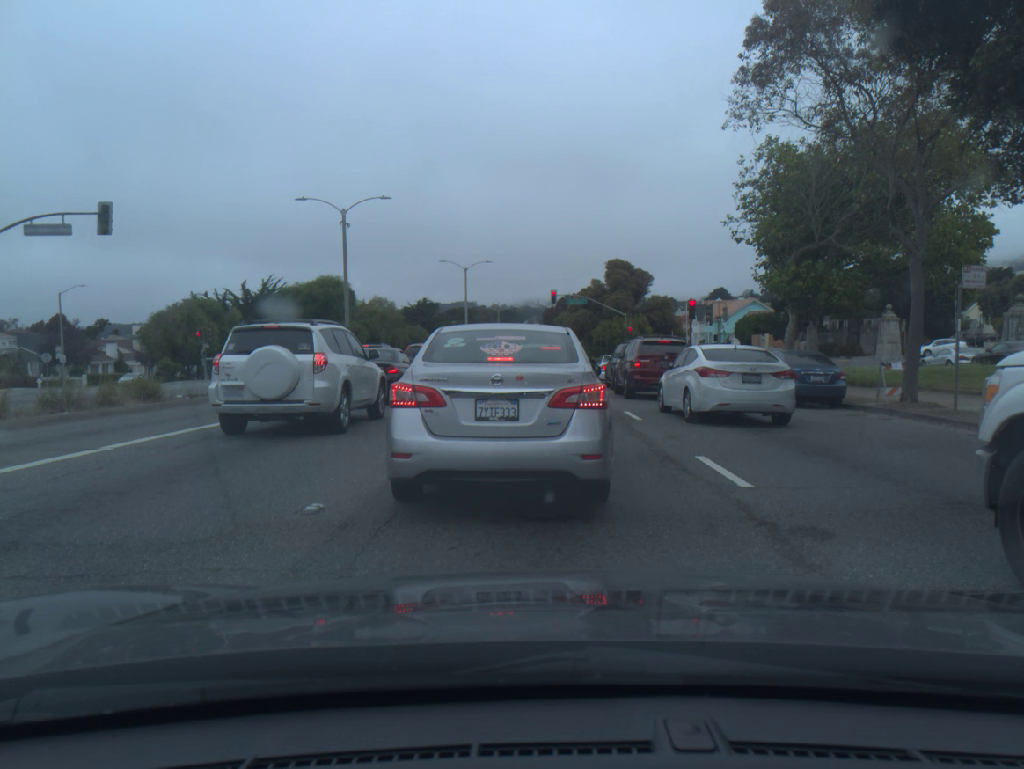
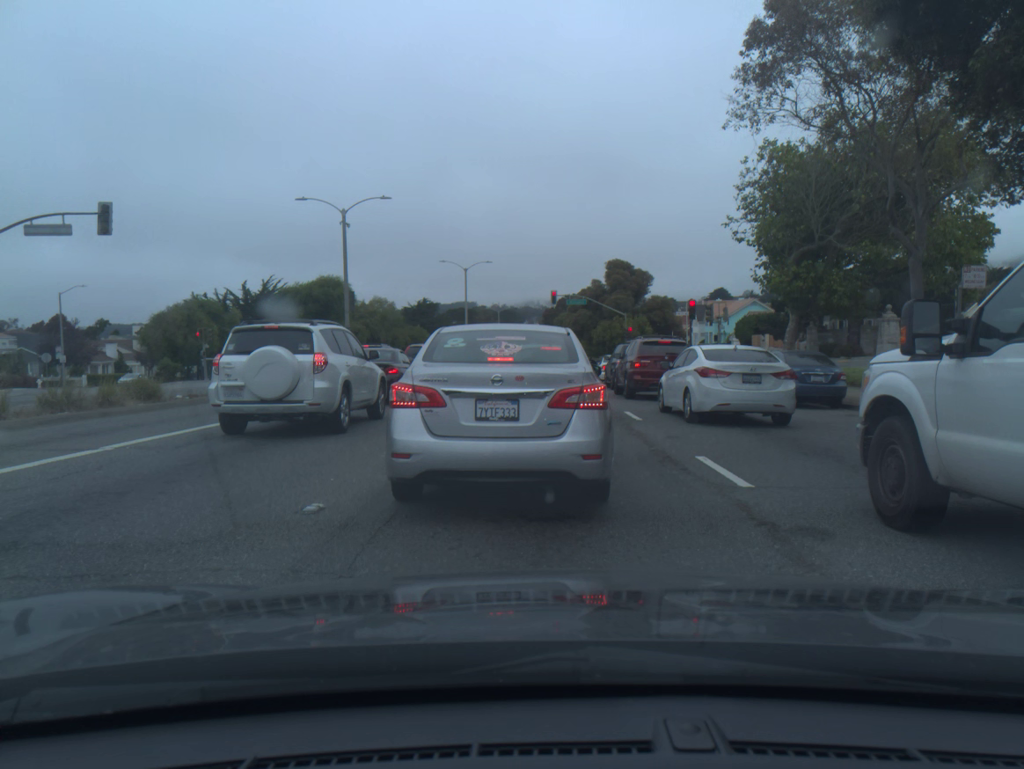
(0.0, 0.0) m; 0°
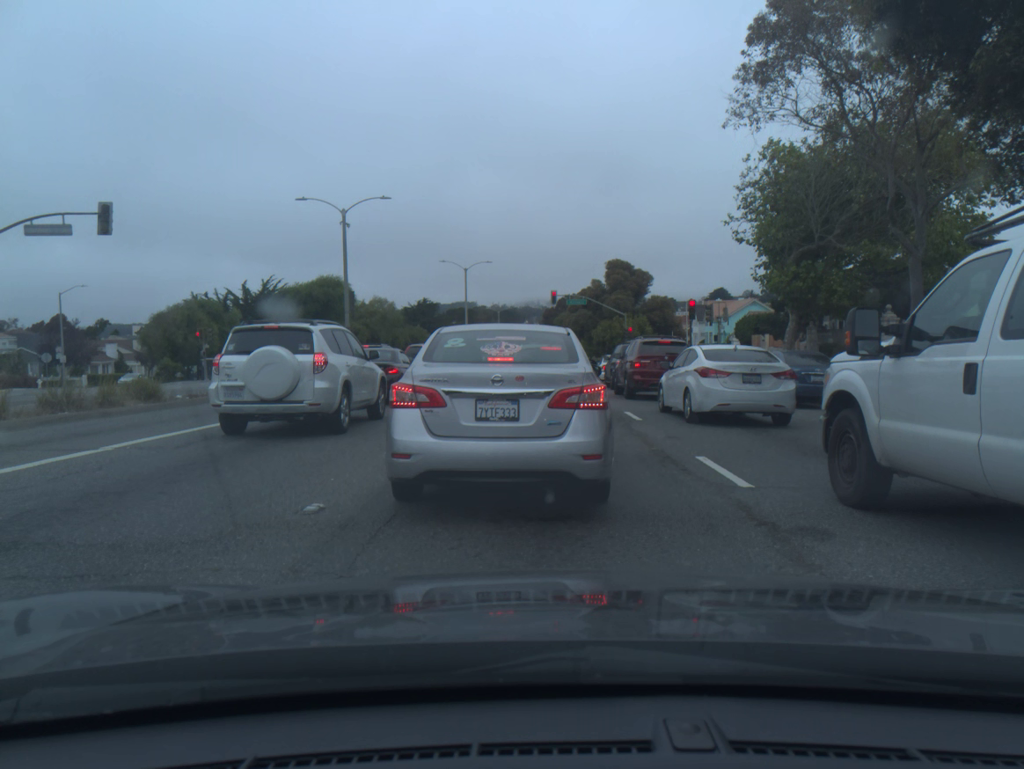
(0.0, 0.0) m; 0°
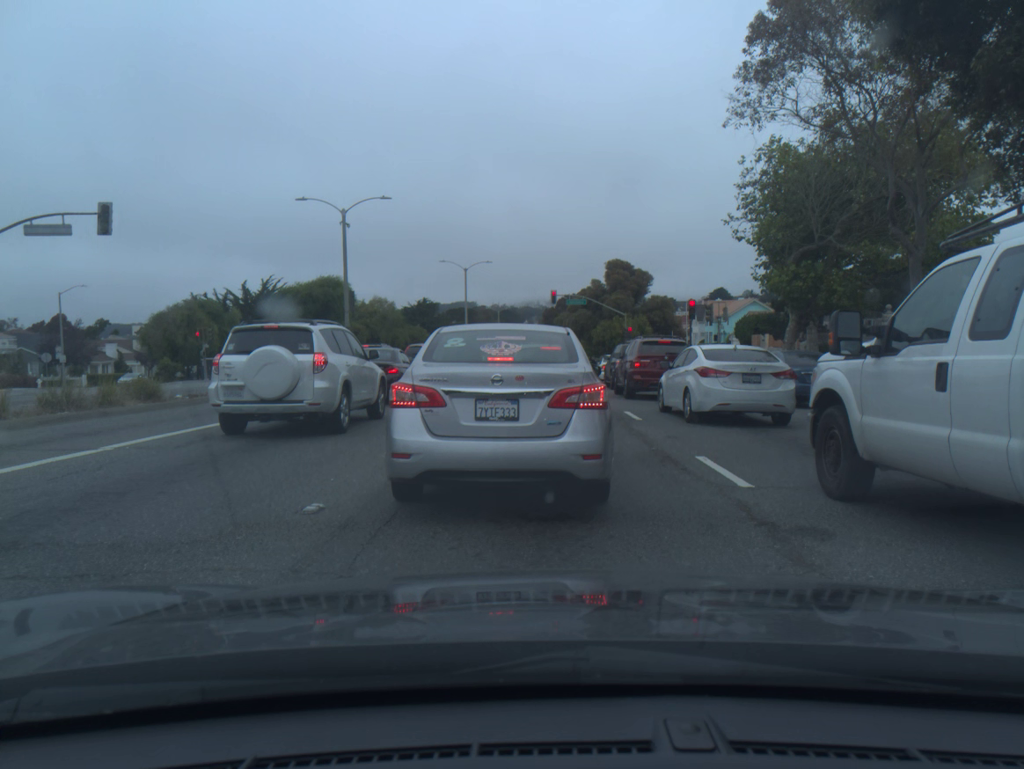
(0.0, 0.0) m; 0°
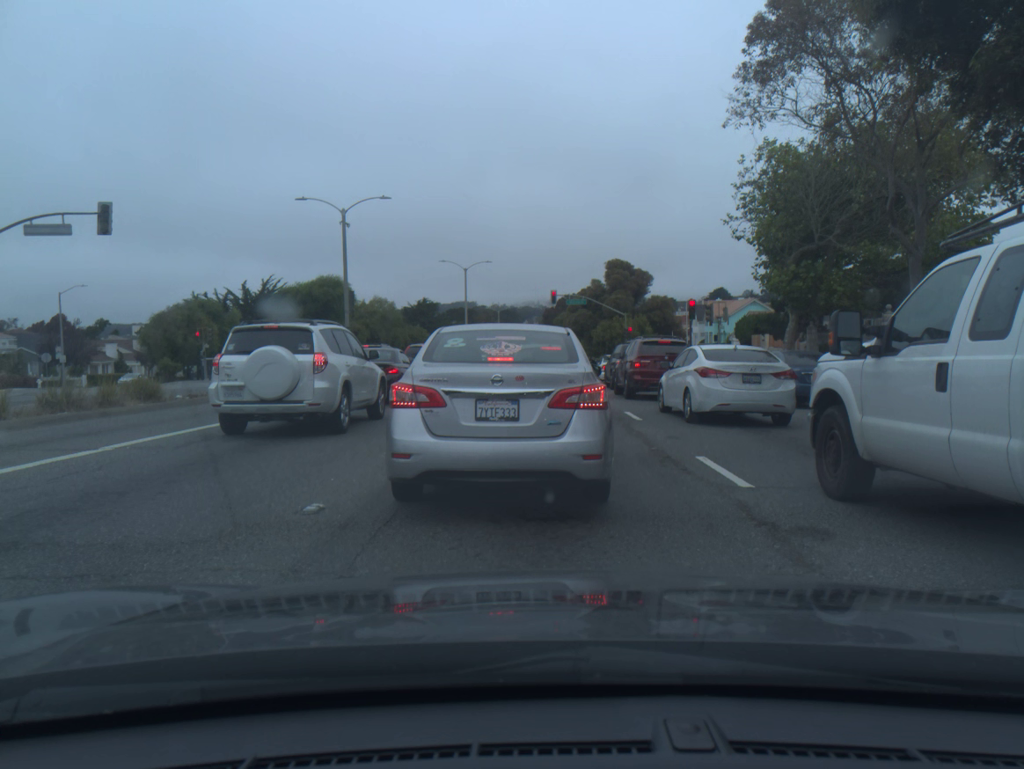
(0.0, 0.0) m; 0°
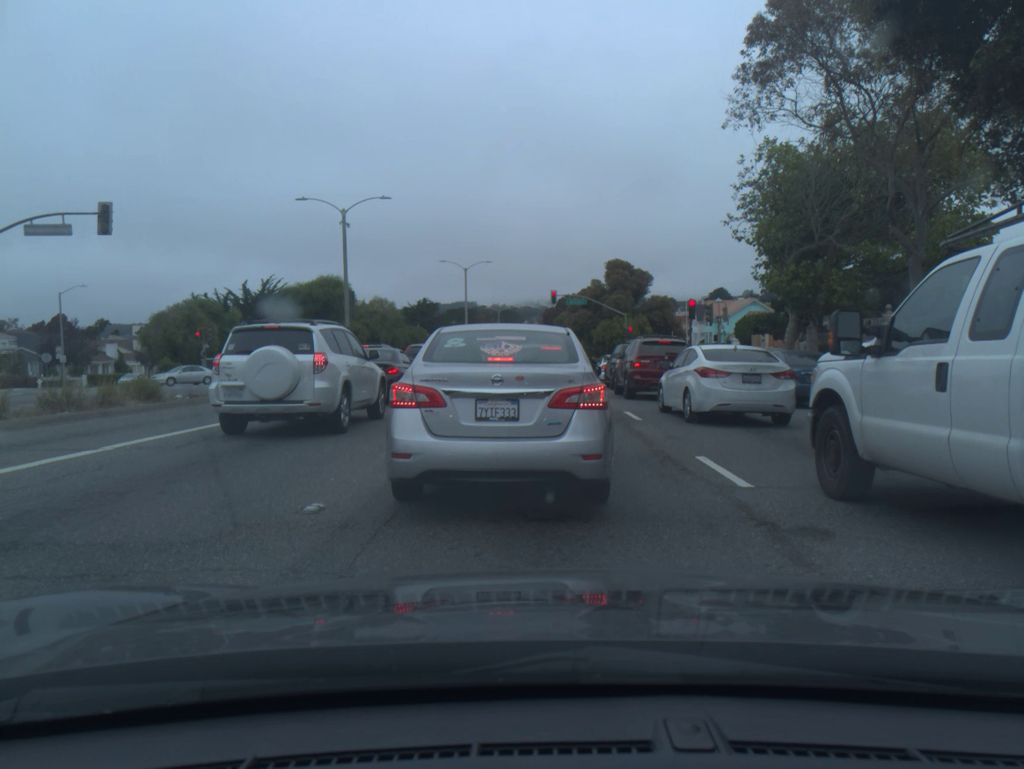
(0.0, 0.0) m; 0°
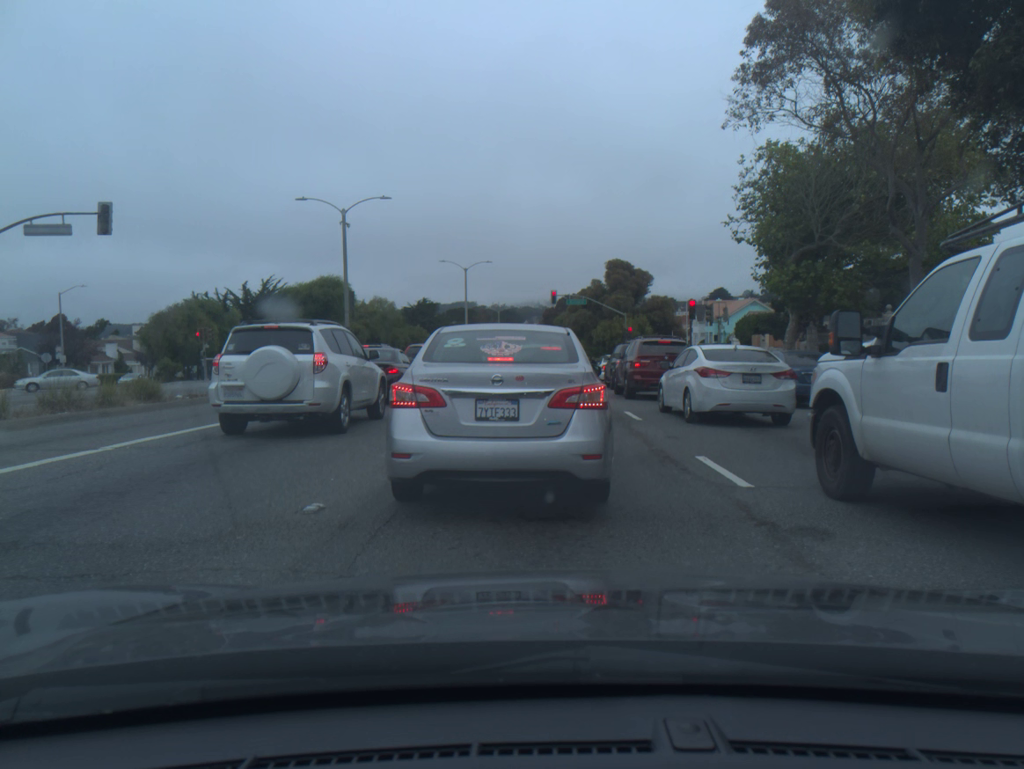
(0.0, 0.0) m; 0°
